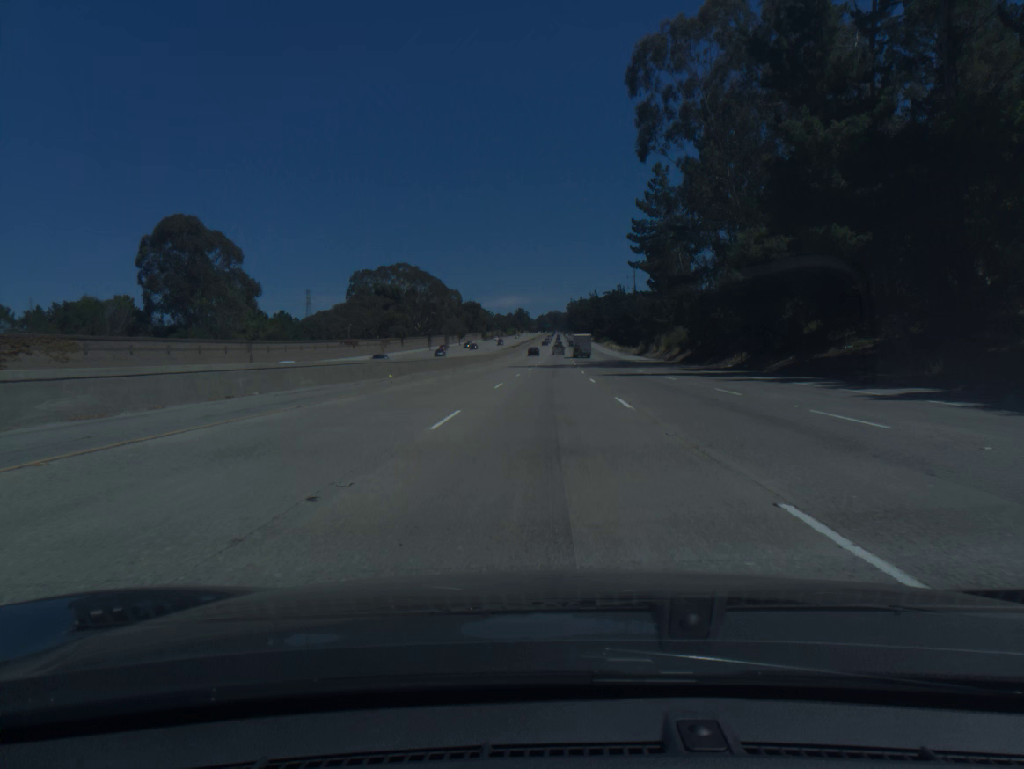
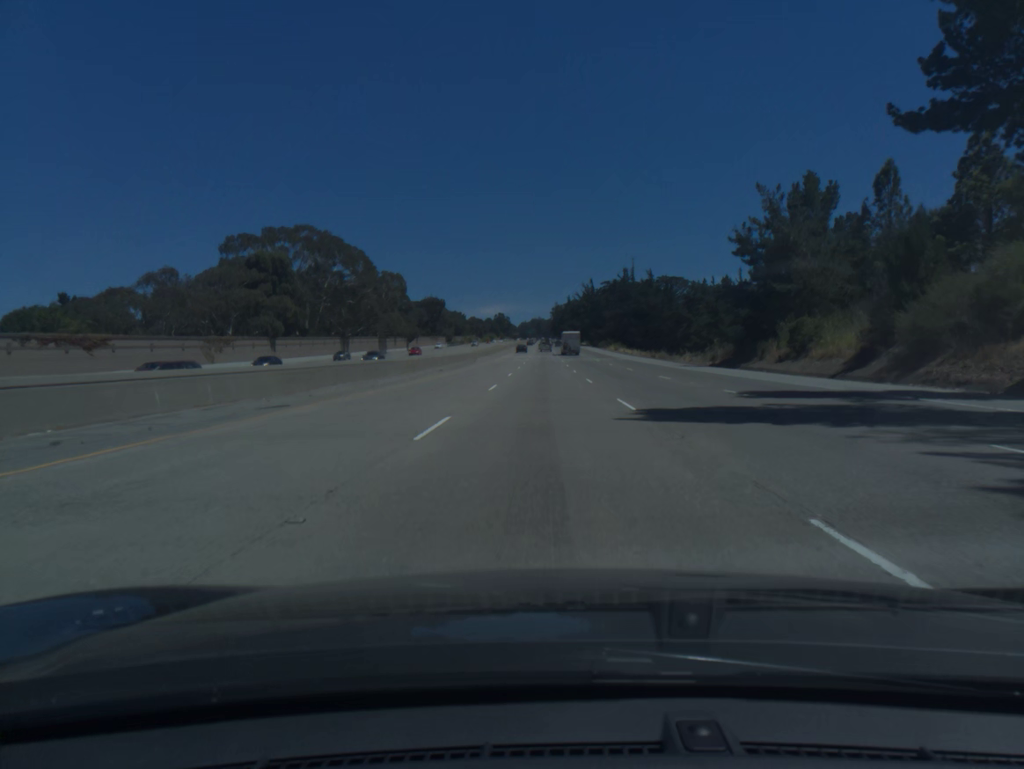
(+1.1, +73.5) m; +1°
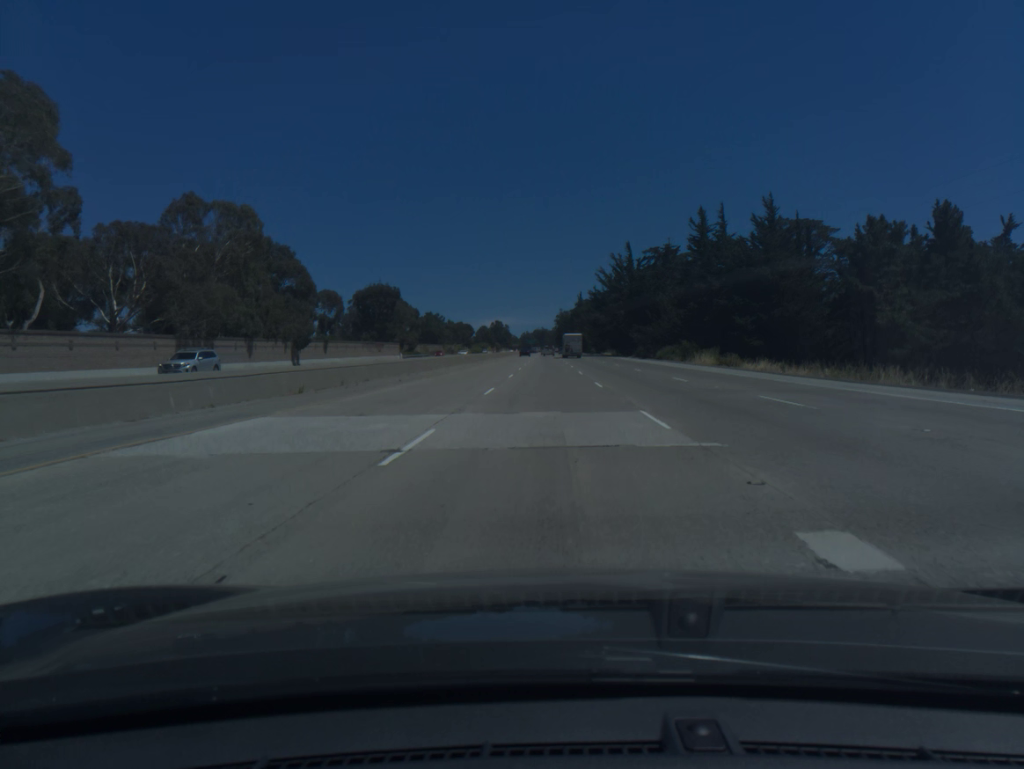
(-0.1, +91.2) m; 0°
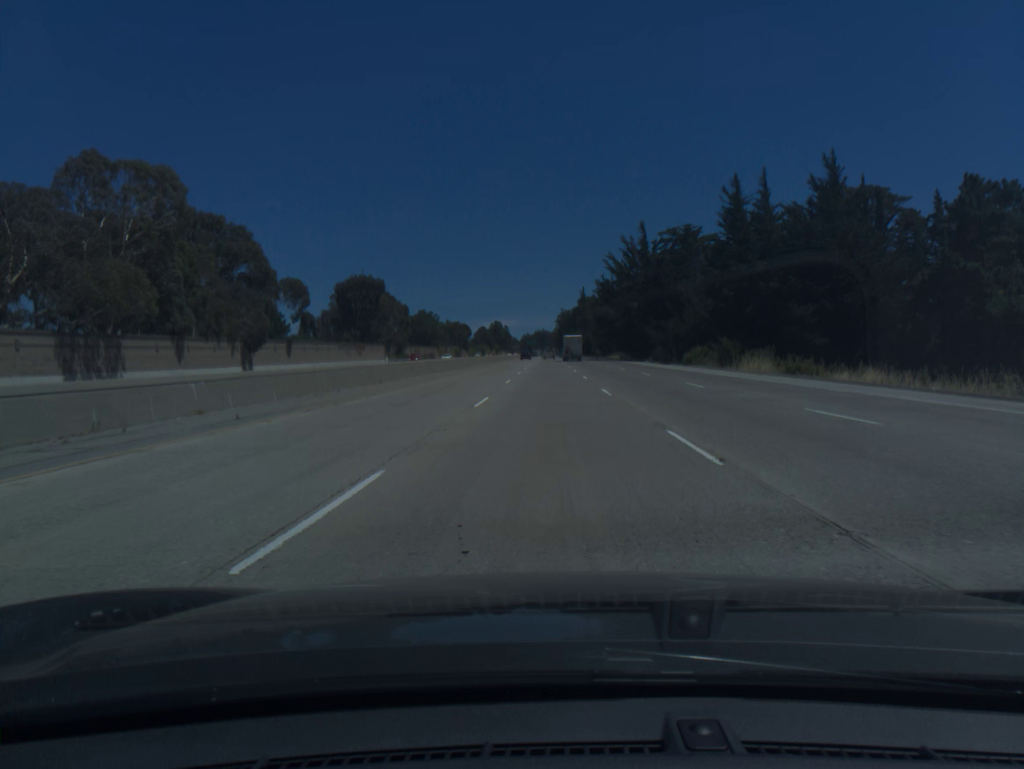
(0.0, +18.1) m; 0°
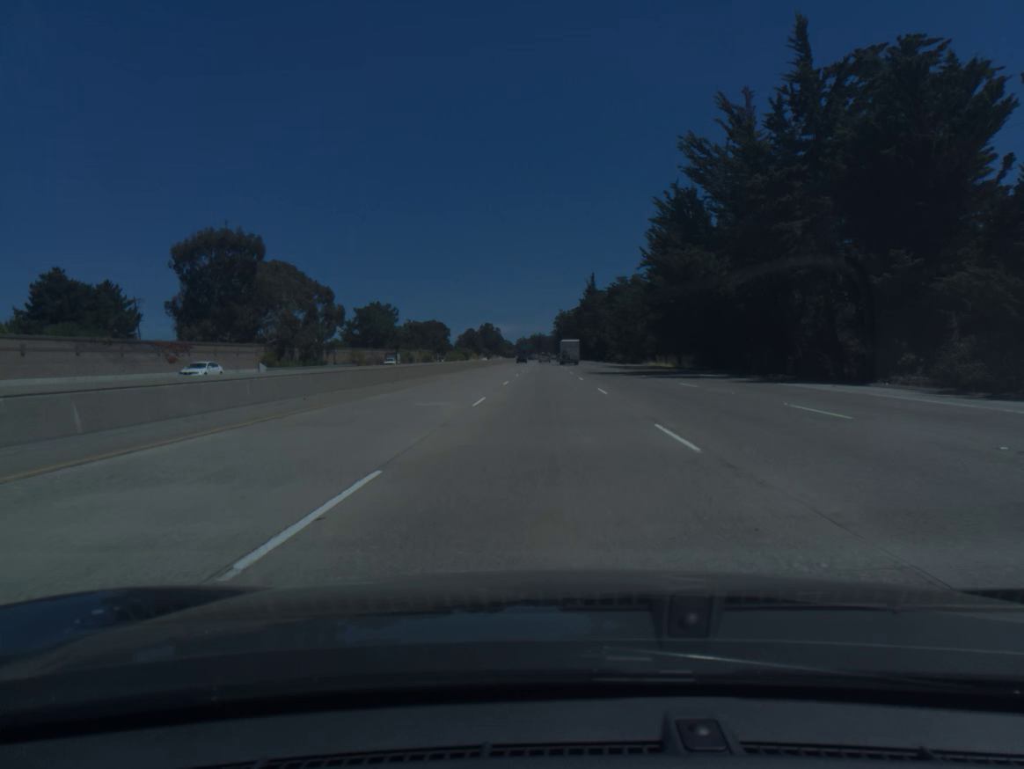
(+0.1, +72.2) m; 0°
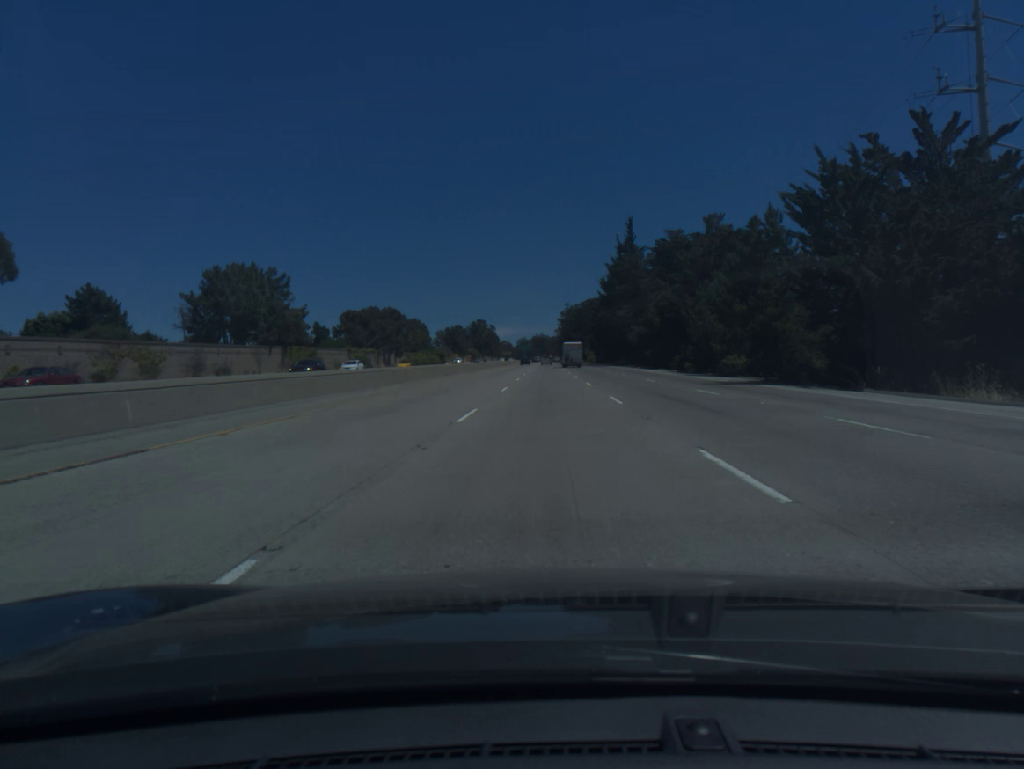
(-0.1, +90.5) m; 0°
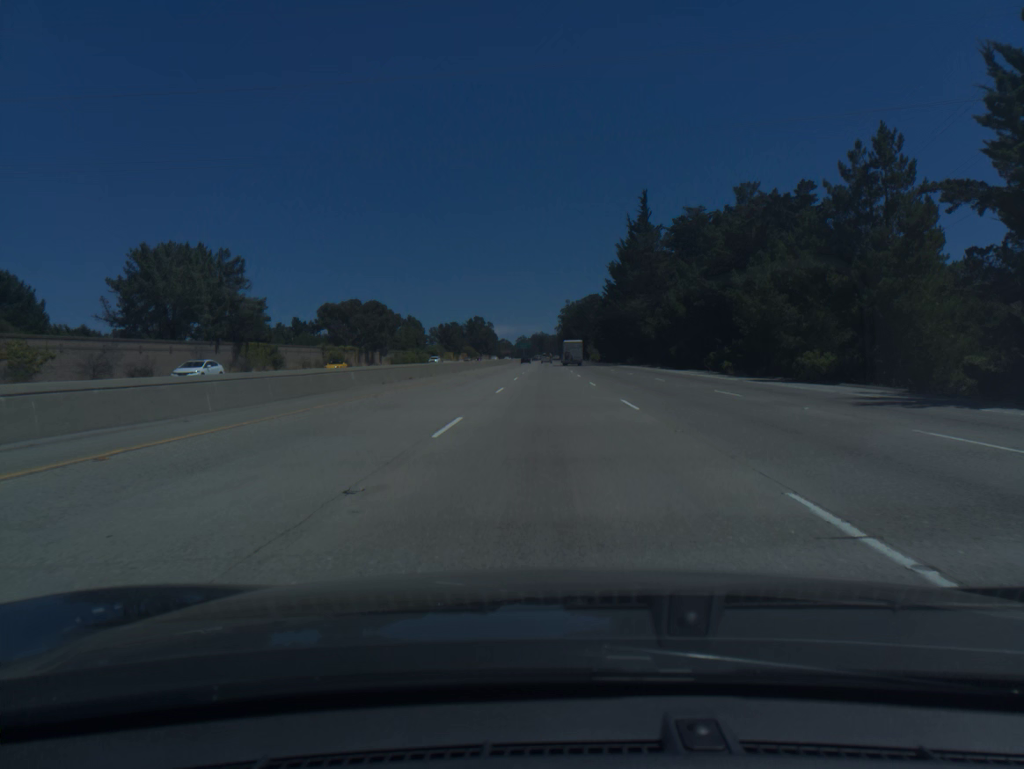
(0.0, +18.2) m; 0°
